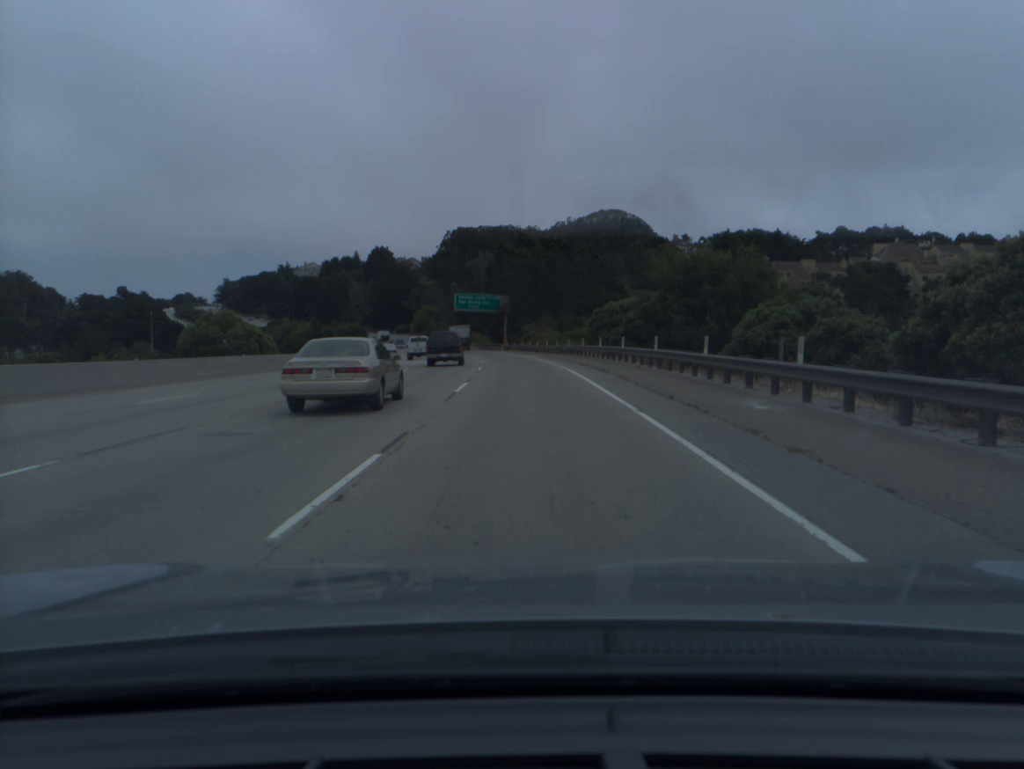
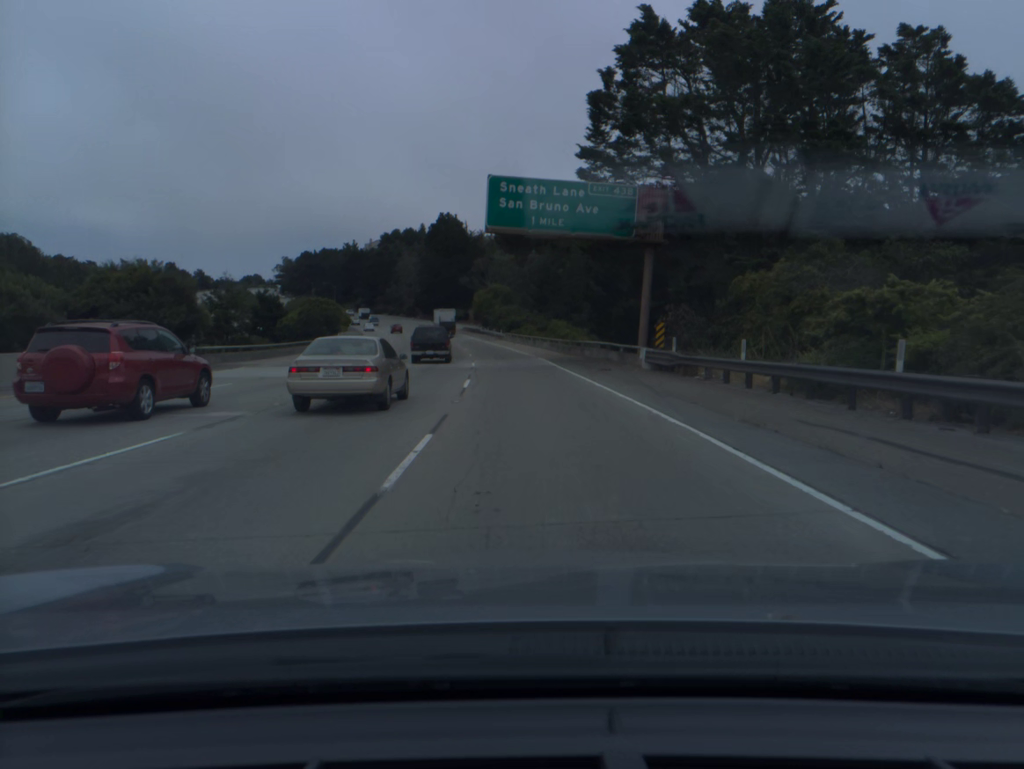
(-4.1, +85.8) m; -6°
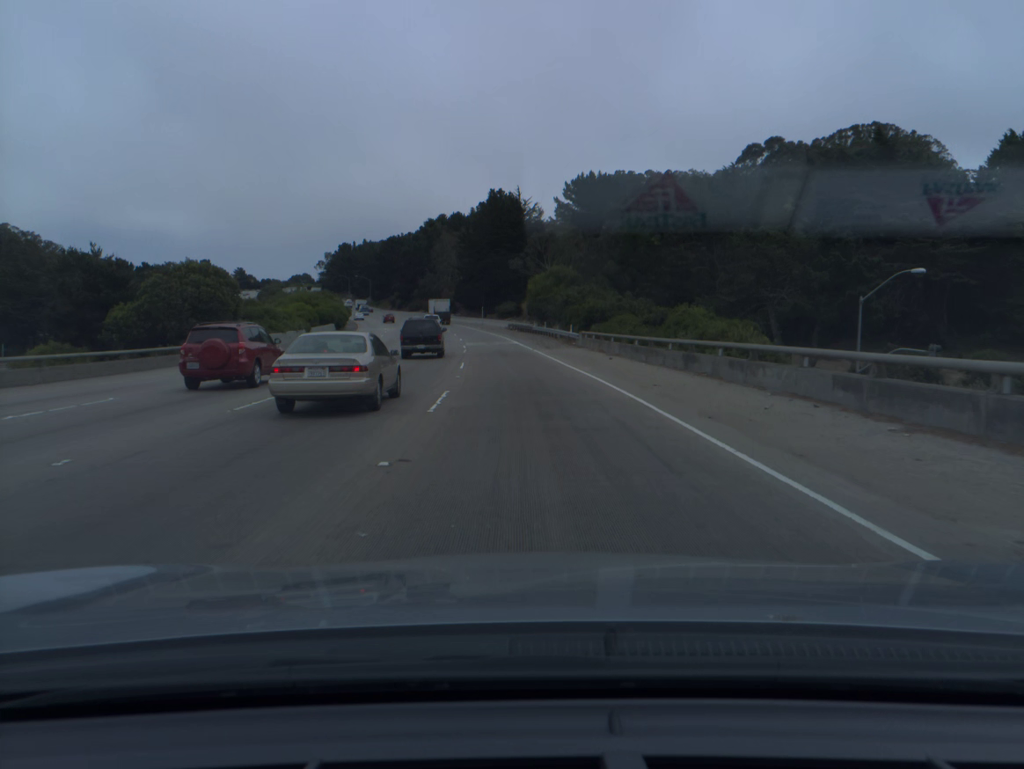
(-1.9, +51.9) m; -4°
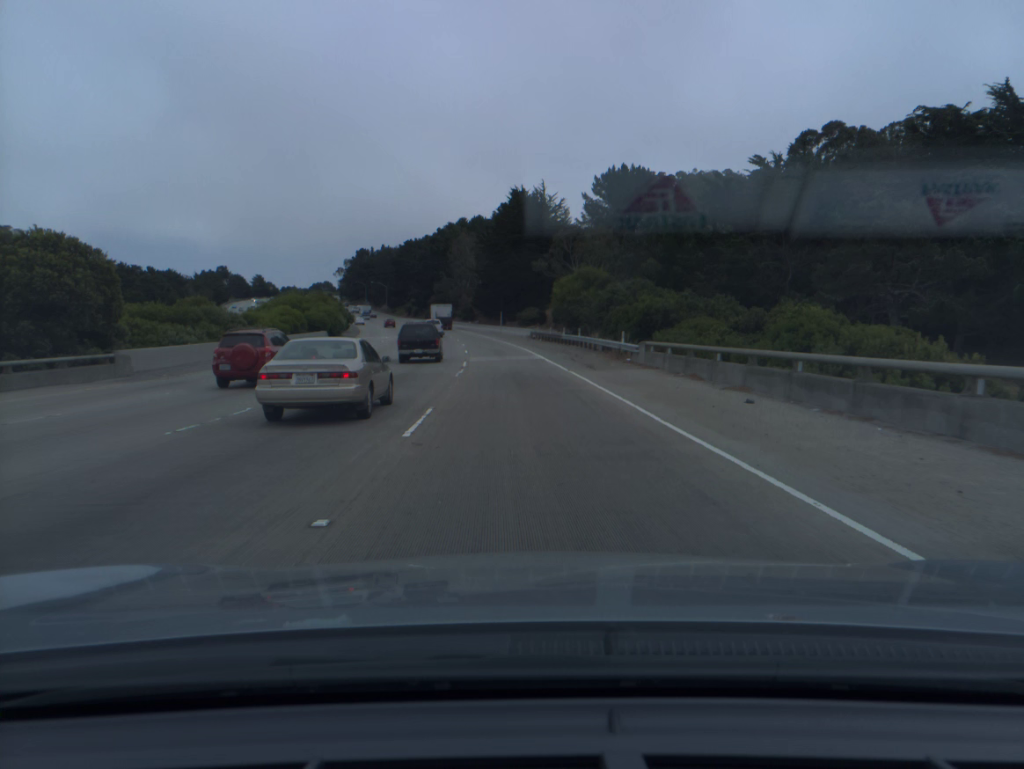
(-0.3, +17.2) m; -2°
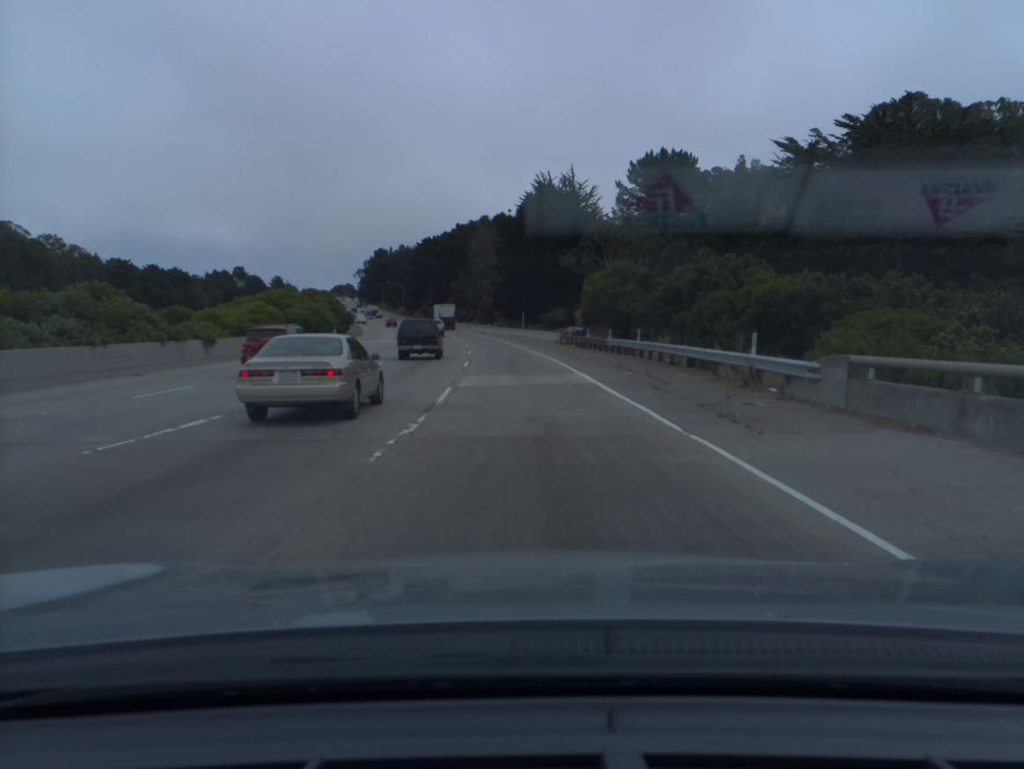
(-0.3, +17.1) m; -2°
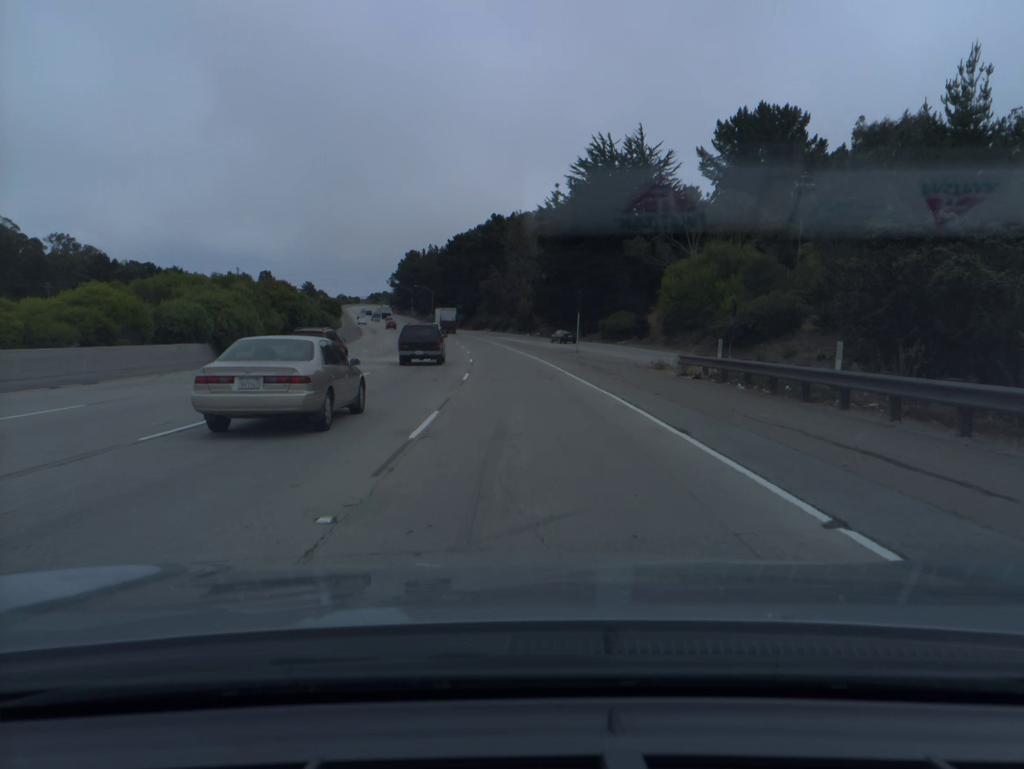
(-0.8, +34.0) m; -3°
